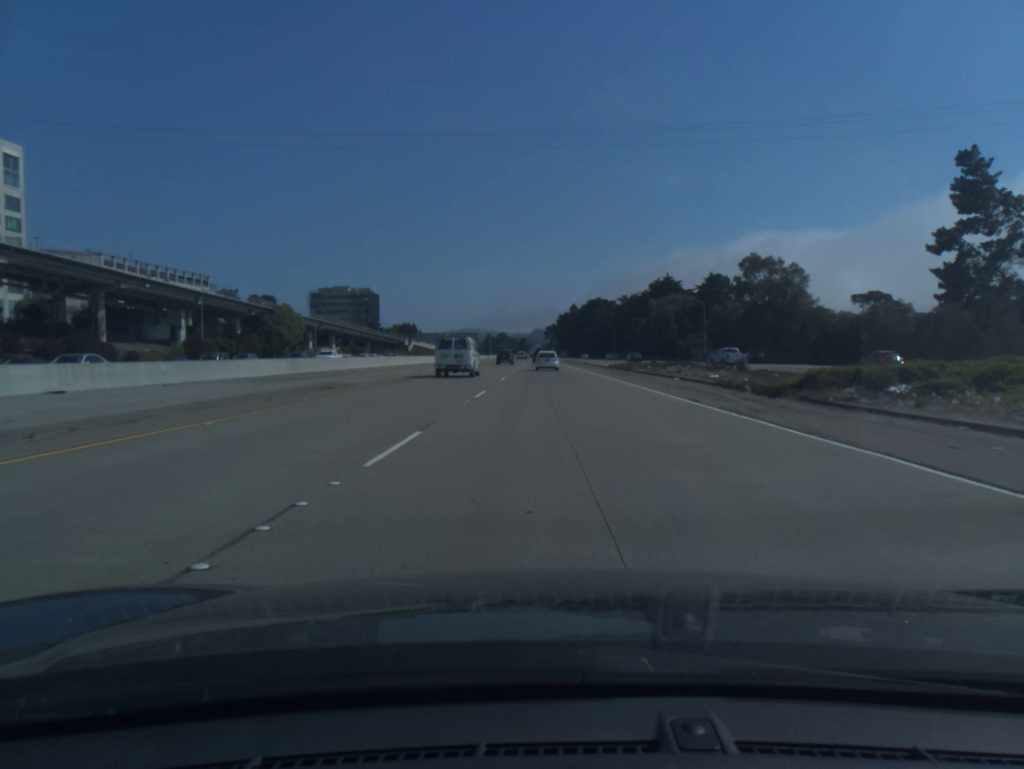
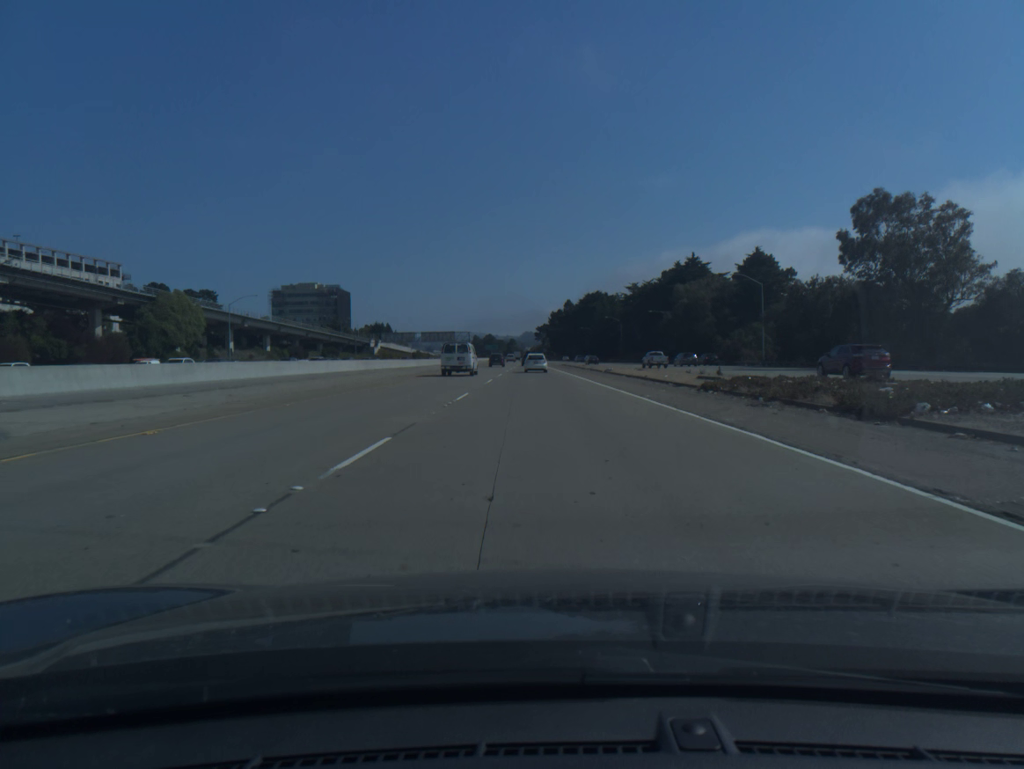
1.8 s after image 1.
(+0.2, +44.3) m; +1°
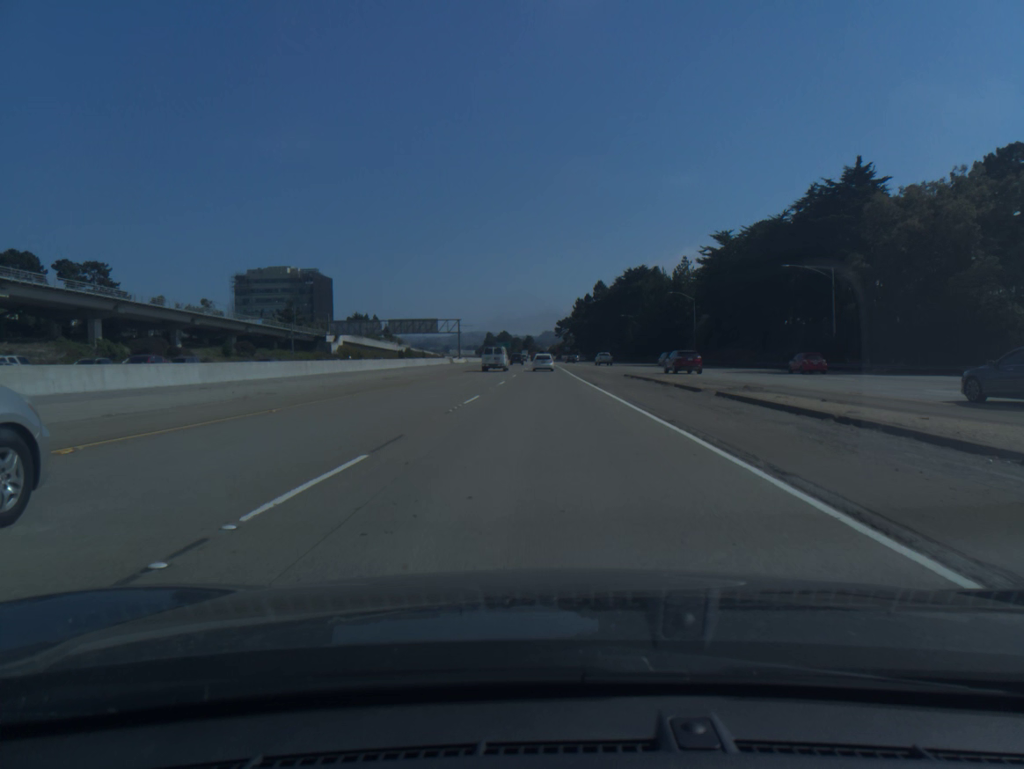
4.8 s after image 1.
(-0.6, +75.2) m; -1°
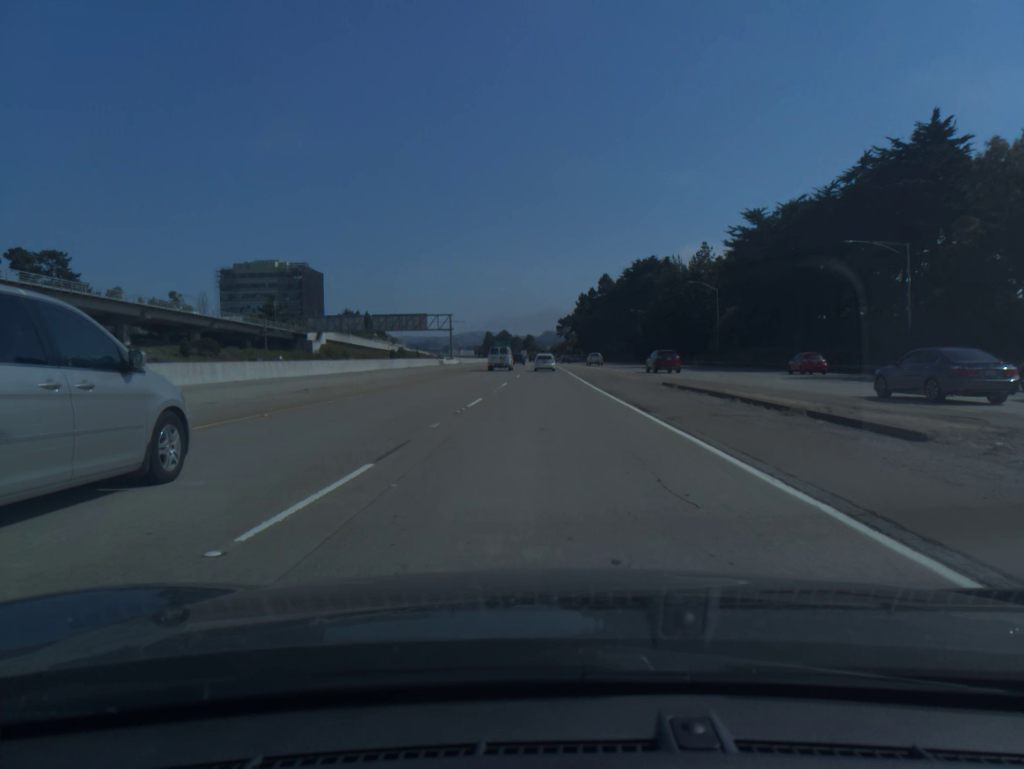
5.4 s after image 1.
(0.0, +15.5) m; 0°
